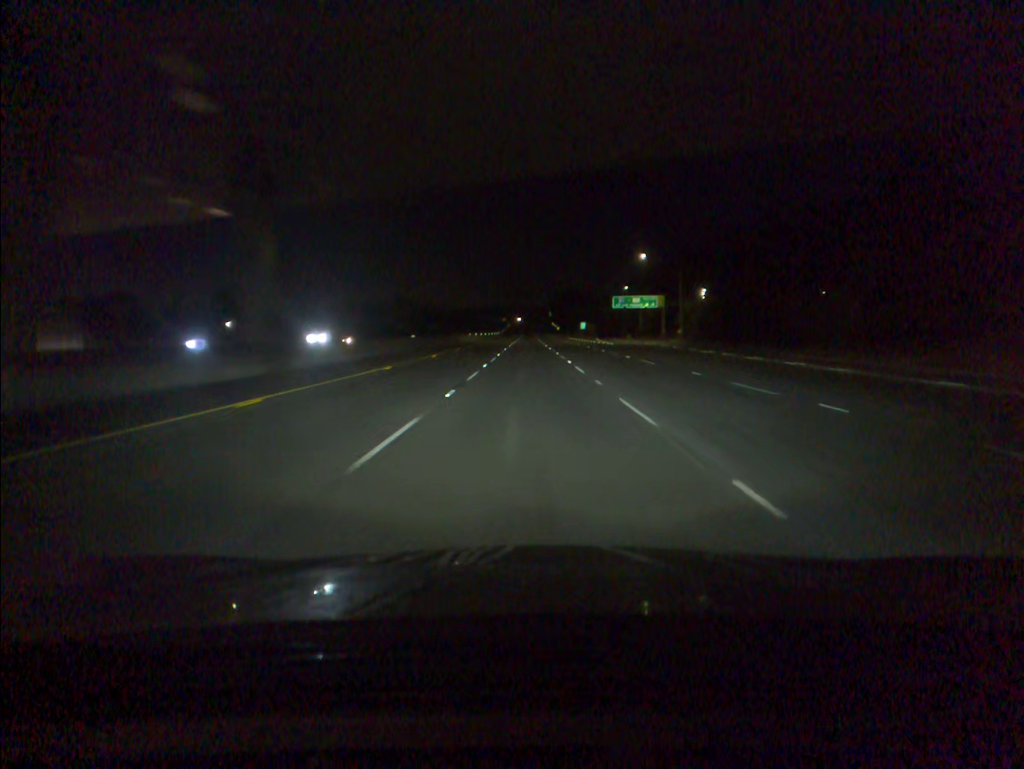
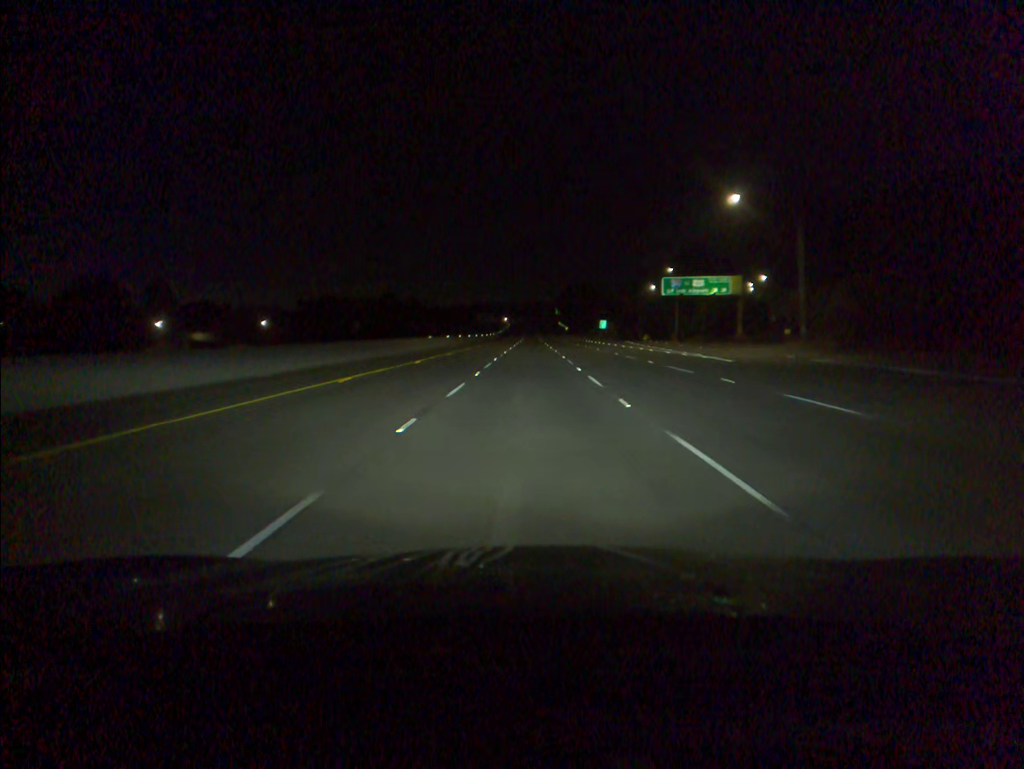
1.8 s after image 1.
(-0.1, +50.4) m; 0°
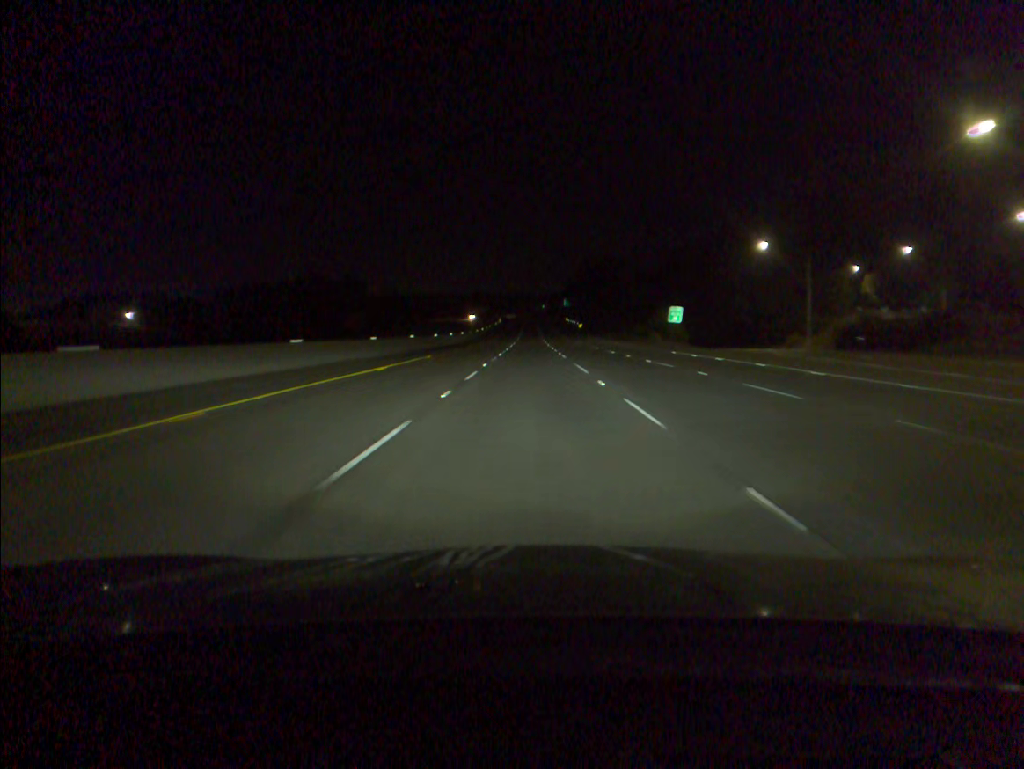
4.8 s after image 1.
(+0.1, +83.7) m; 0°
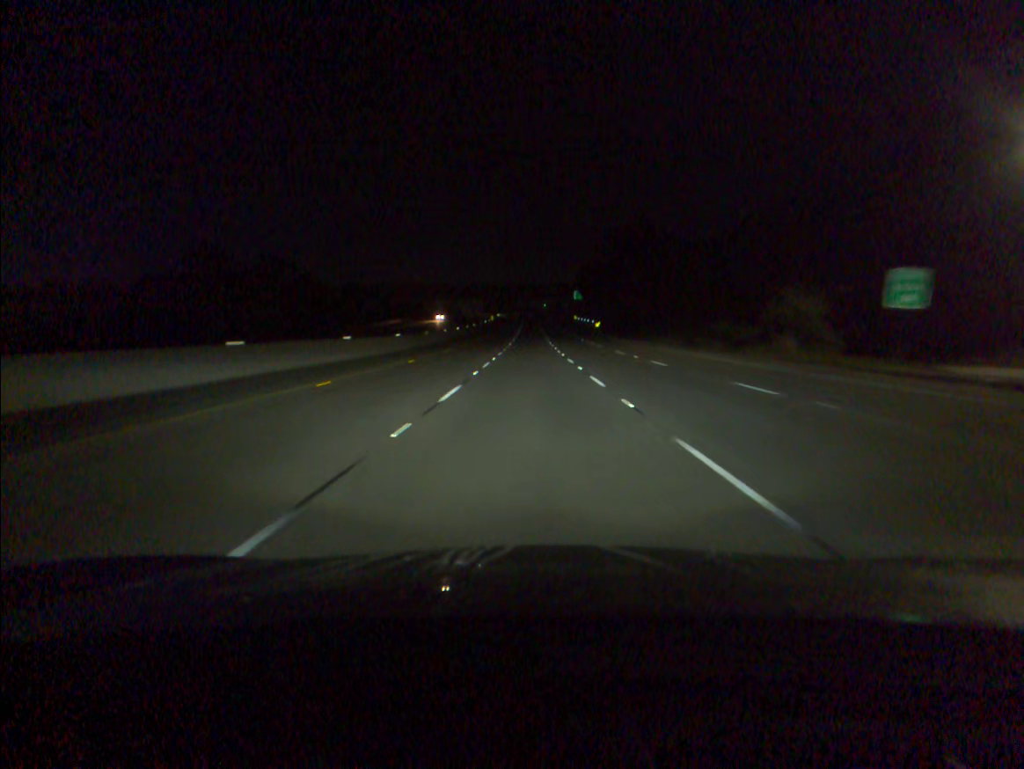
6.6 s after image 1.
(0.0, +50.3) m; 0°
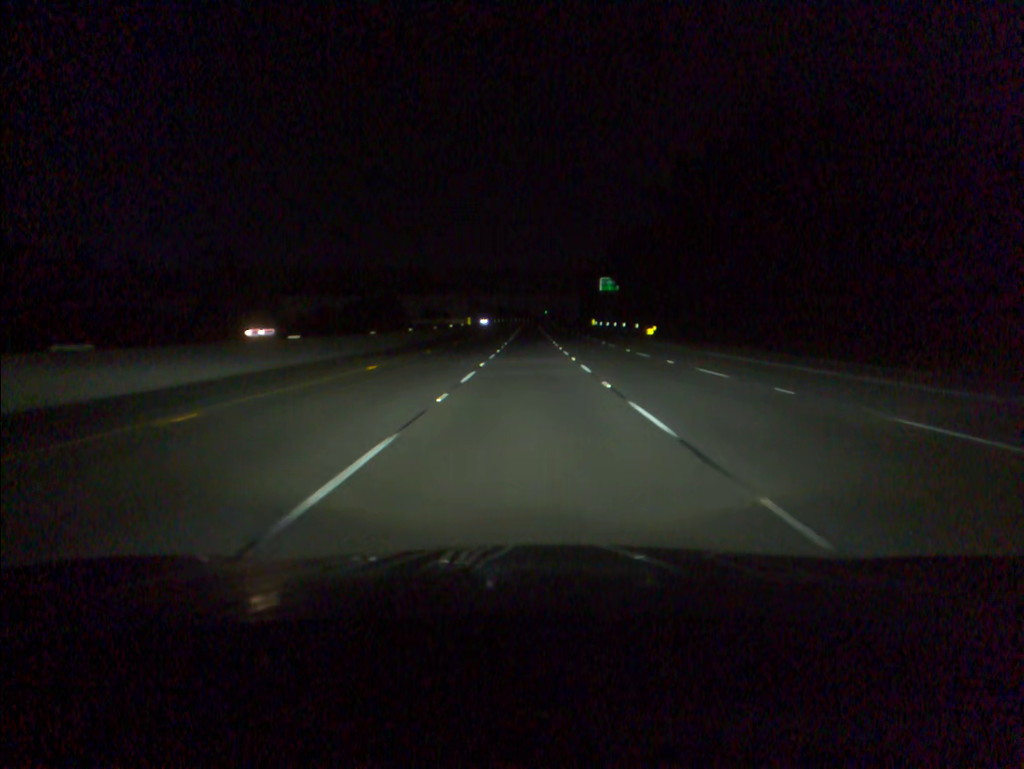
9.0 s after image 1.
(-0.1, +66.8) m; 0°
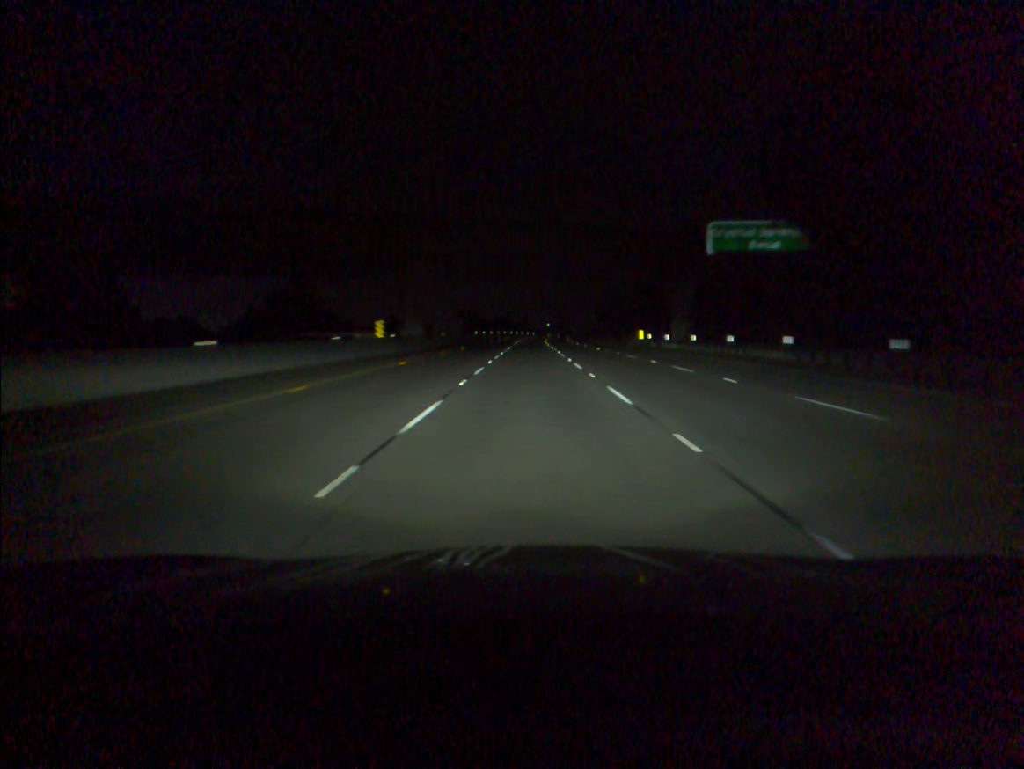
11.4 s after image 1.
(0.0, +66.7) m; 0°
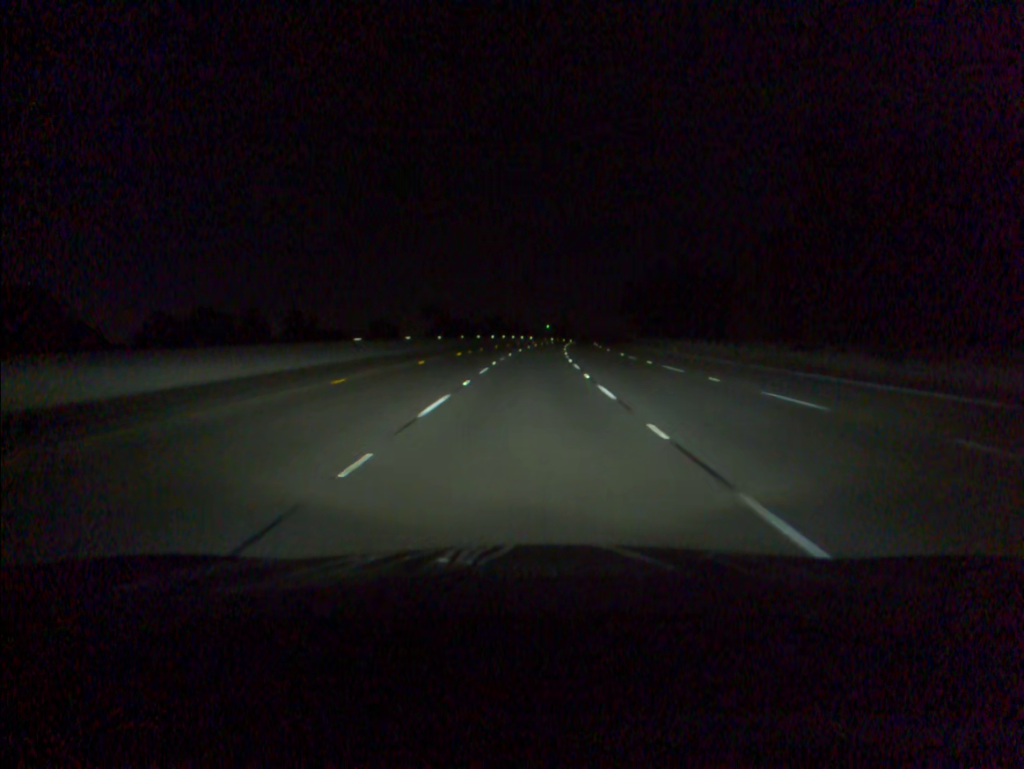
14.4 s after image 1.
(+0.1, +83.3) m; 0°
